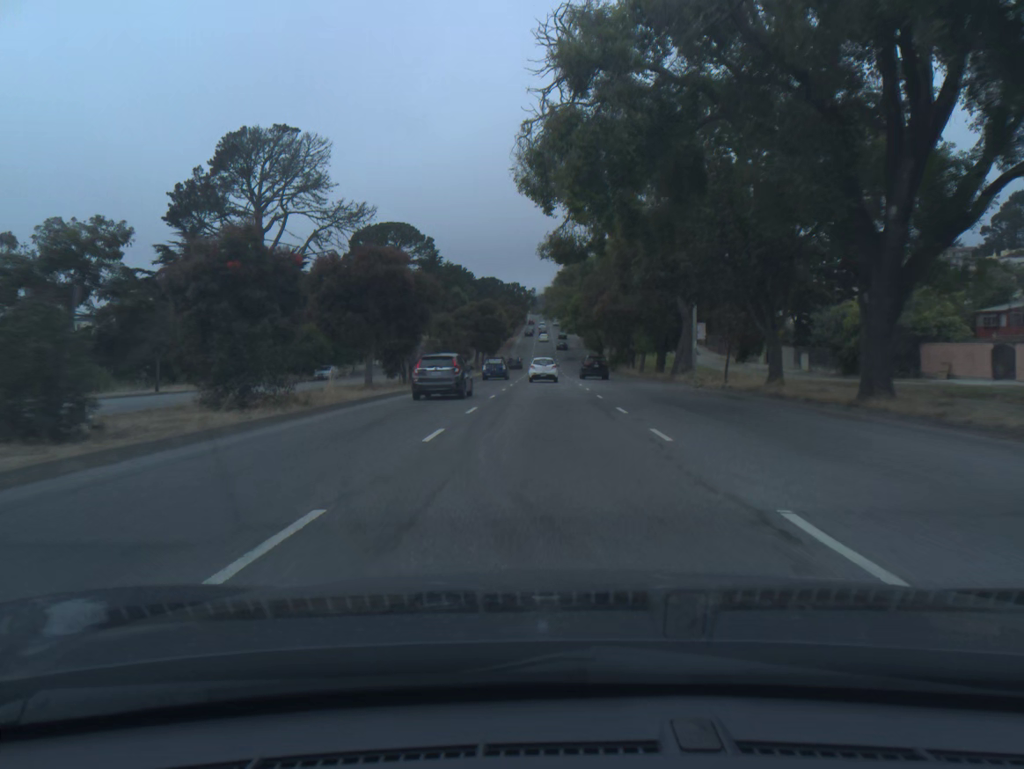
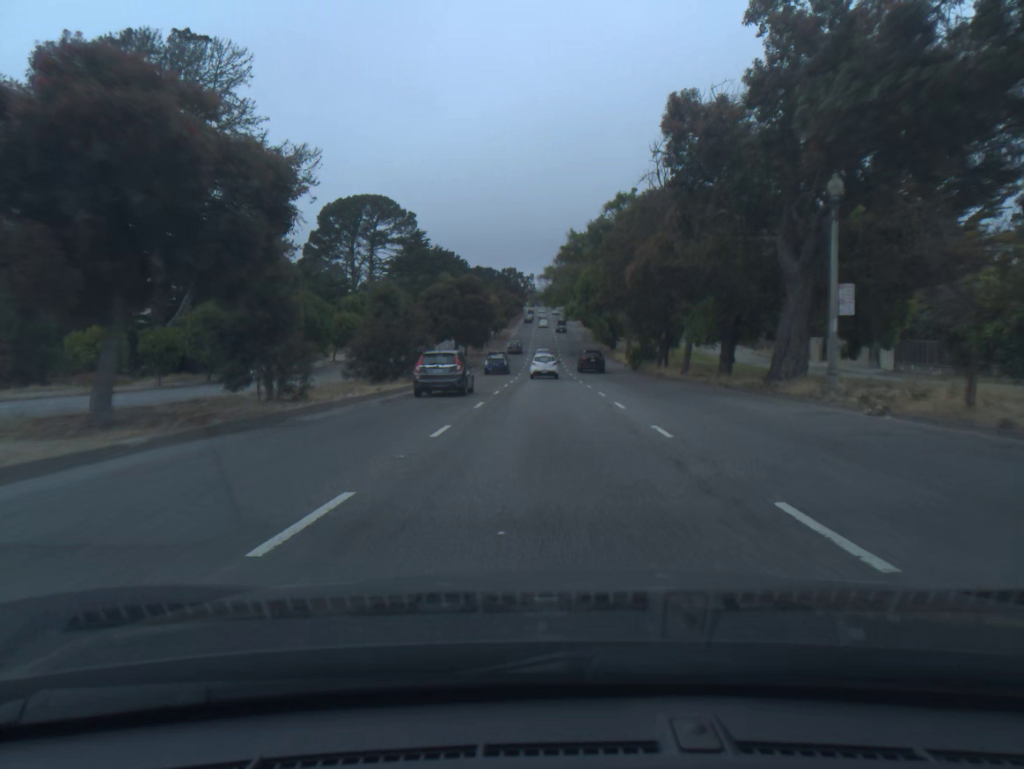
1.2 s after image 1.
(0.0, +20.9) m; 0°
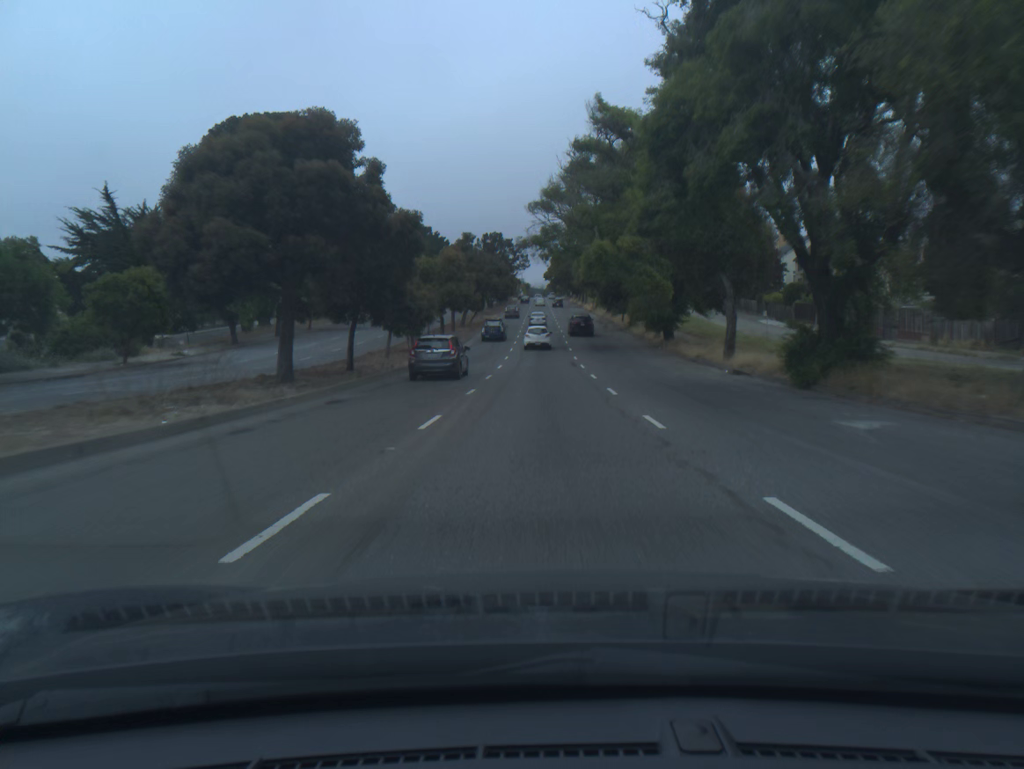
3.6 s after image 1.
(+0.3, +43.4) m; 0°
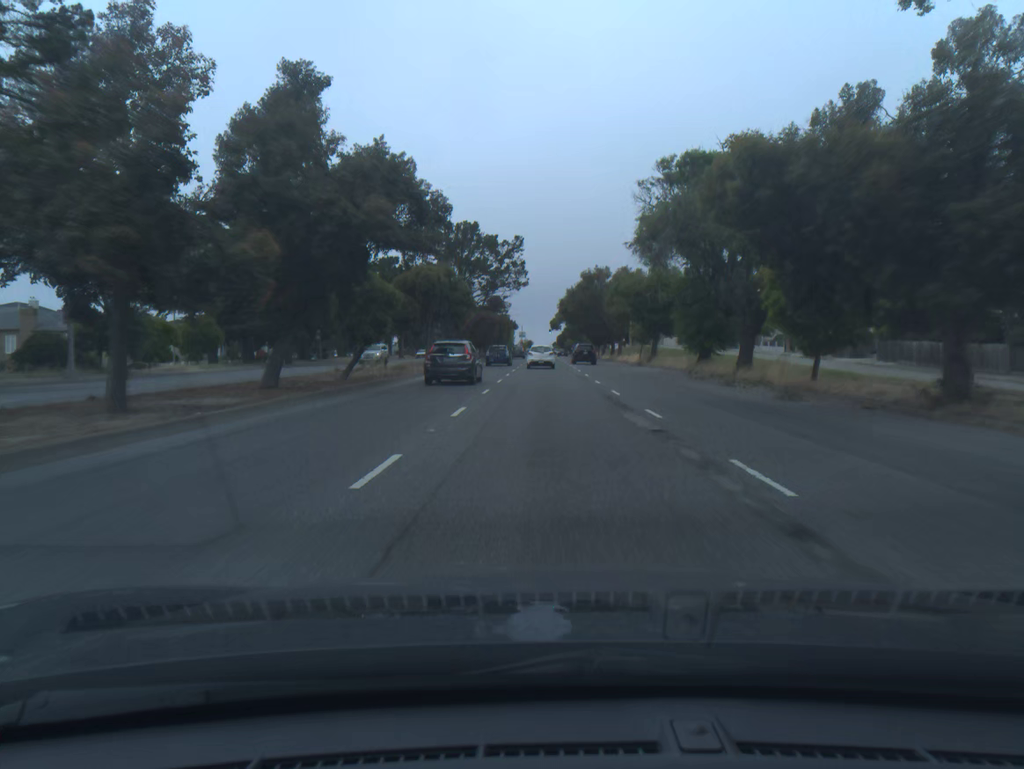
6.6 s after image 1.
(-0.3, +55.6) m; 0°
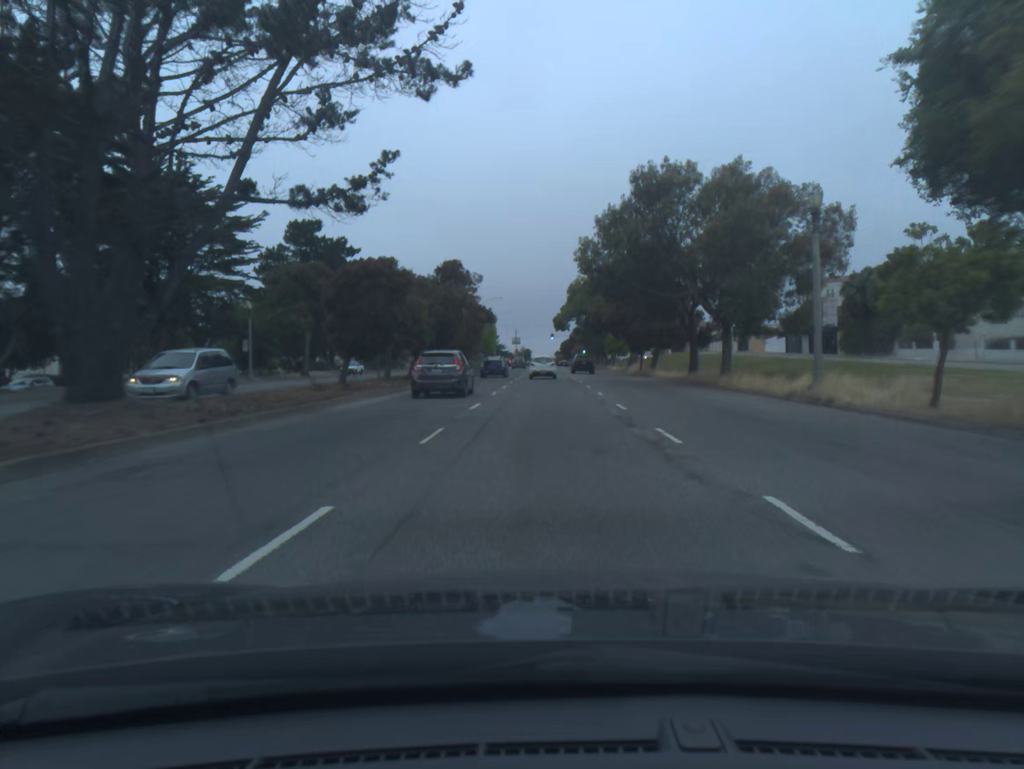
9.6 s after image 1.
(+0.2, +53.1) m; 0°
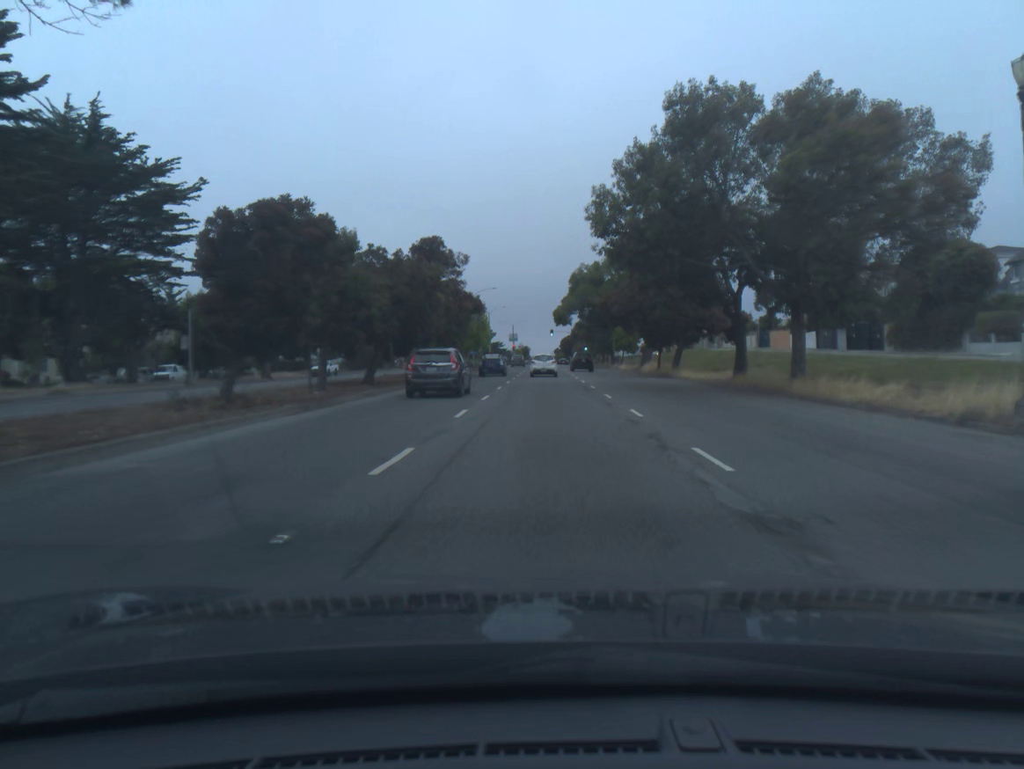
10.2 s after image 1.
(0.0, +10.6) m; 0°
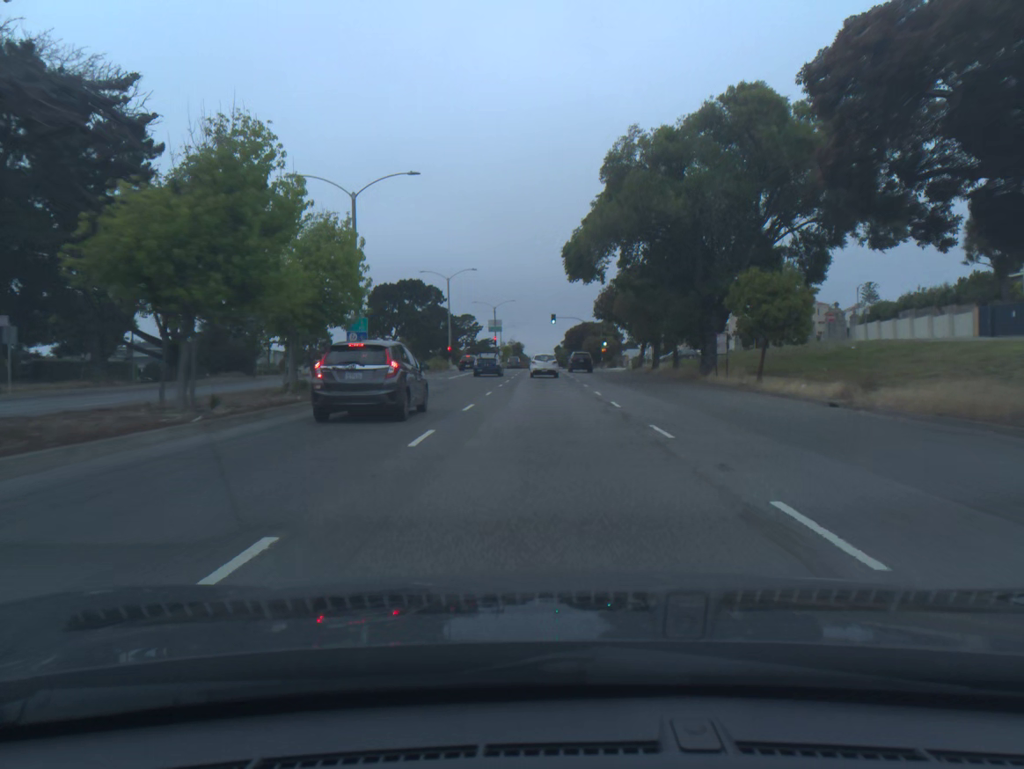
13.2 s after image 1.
(+0.1, +55.0) m; 0°
